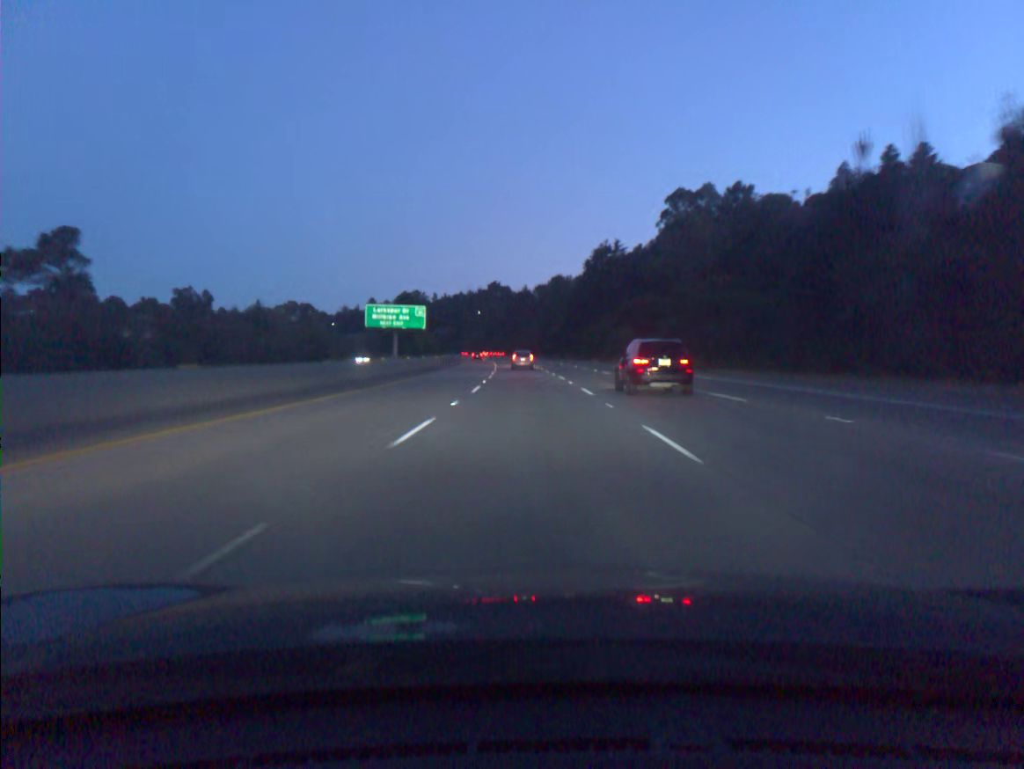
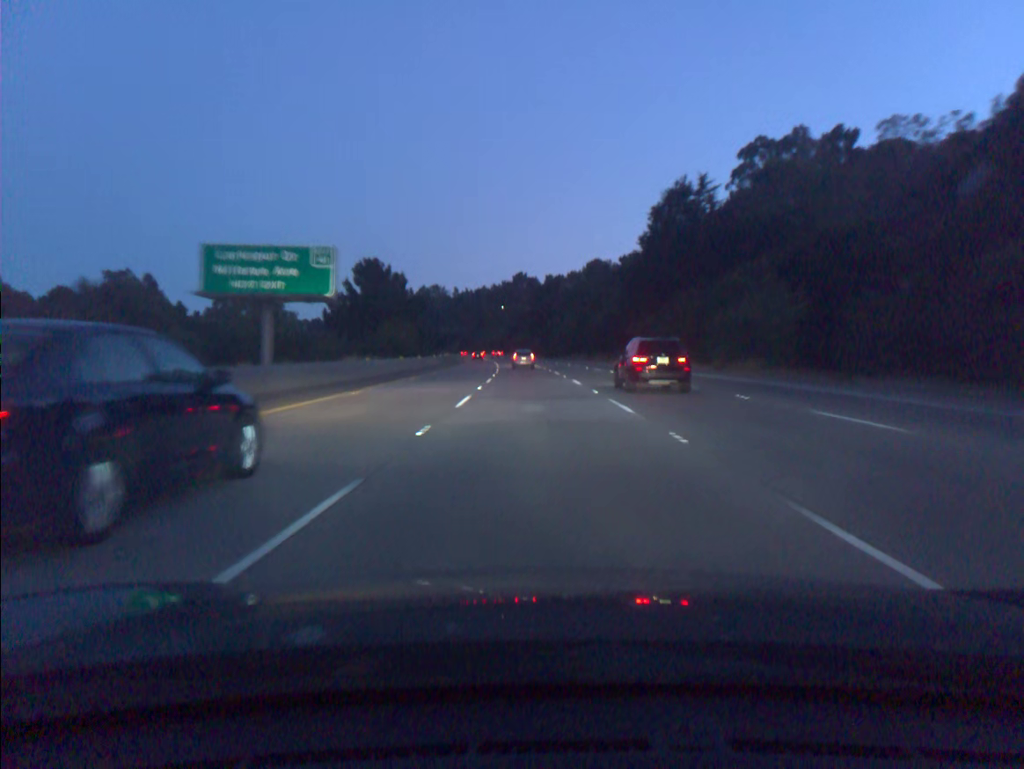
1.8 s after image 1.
(-1.0, +51.0) m; -2°
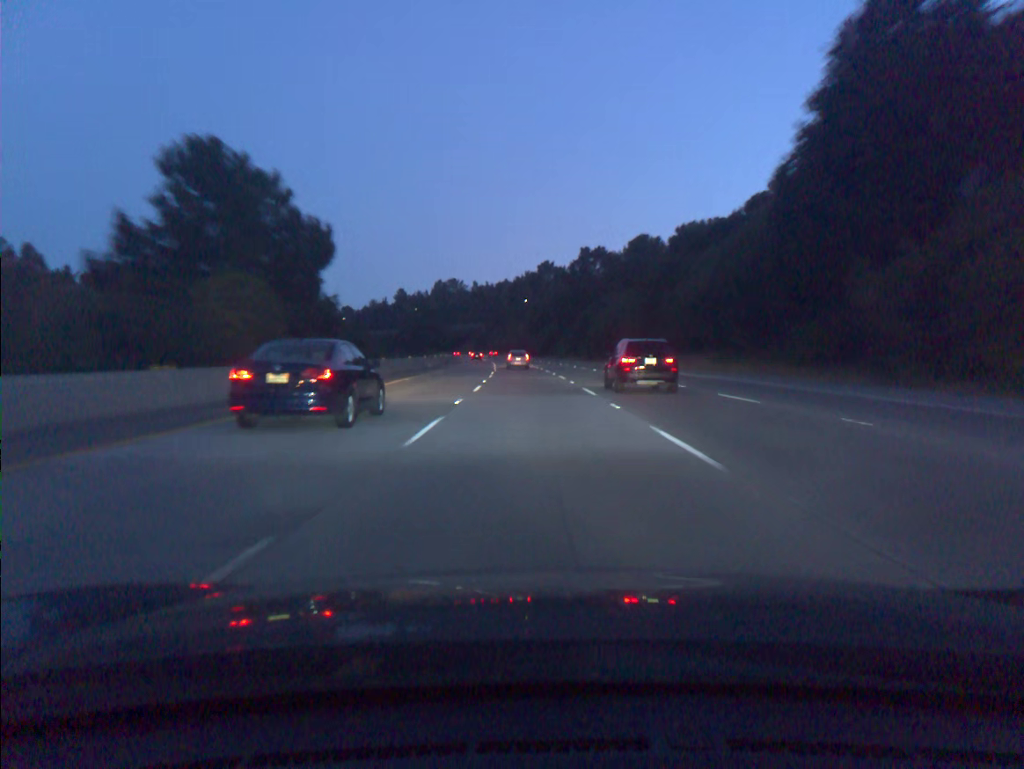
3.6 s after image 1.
(-0.7, +51.2) m; -2°
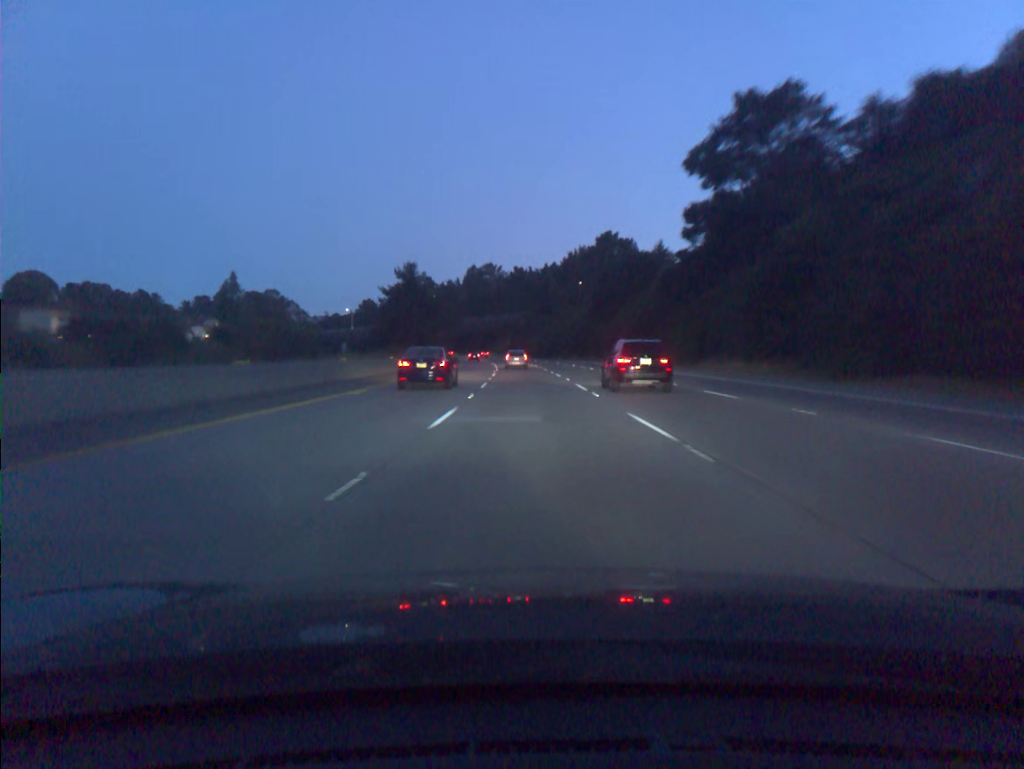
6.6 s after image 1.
(-2.7, +85.1) m; -4°
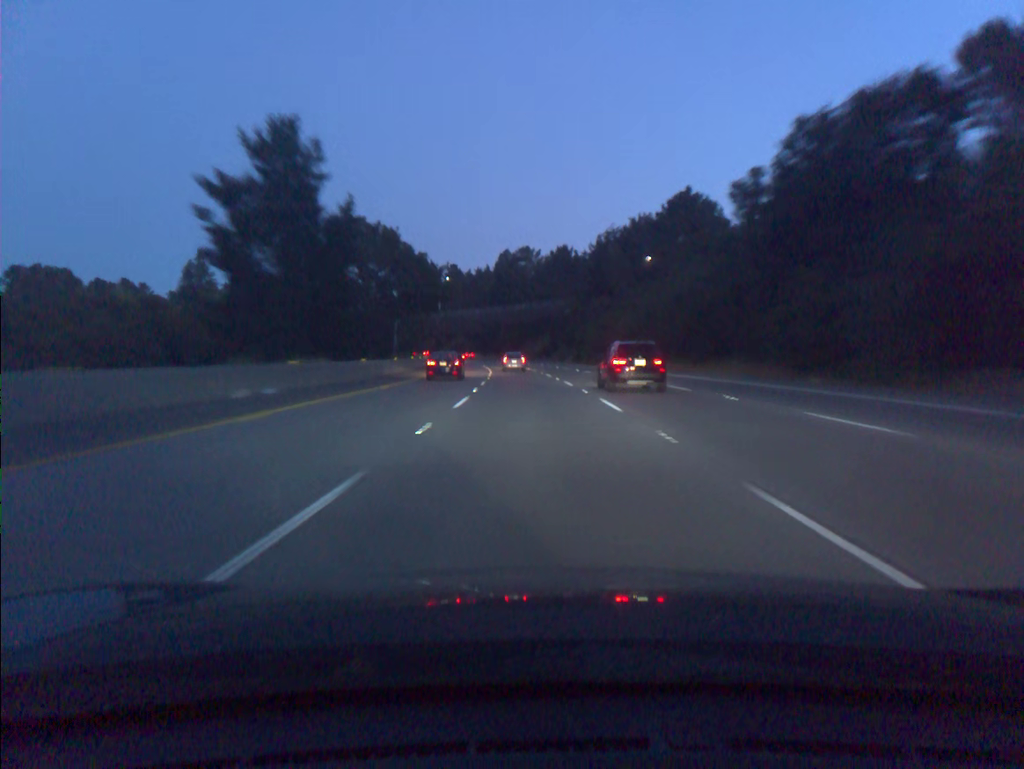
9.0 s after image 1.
(-1.6, +67.6) m; -3°
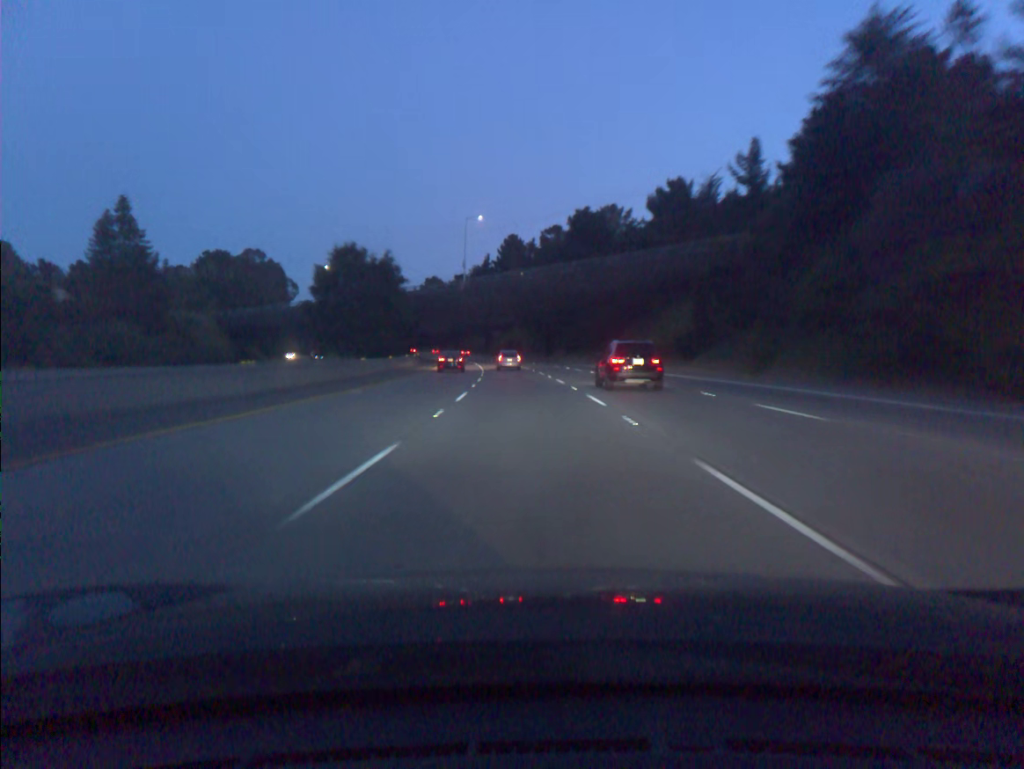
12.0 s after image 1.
(-3.5, +85.1) m; -5°
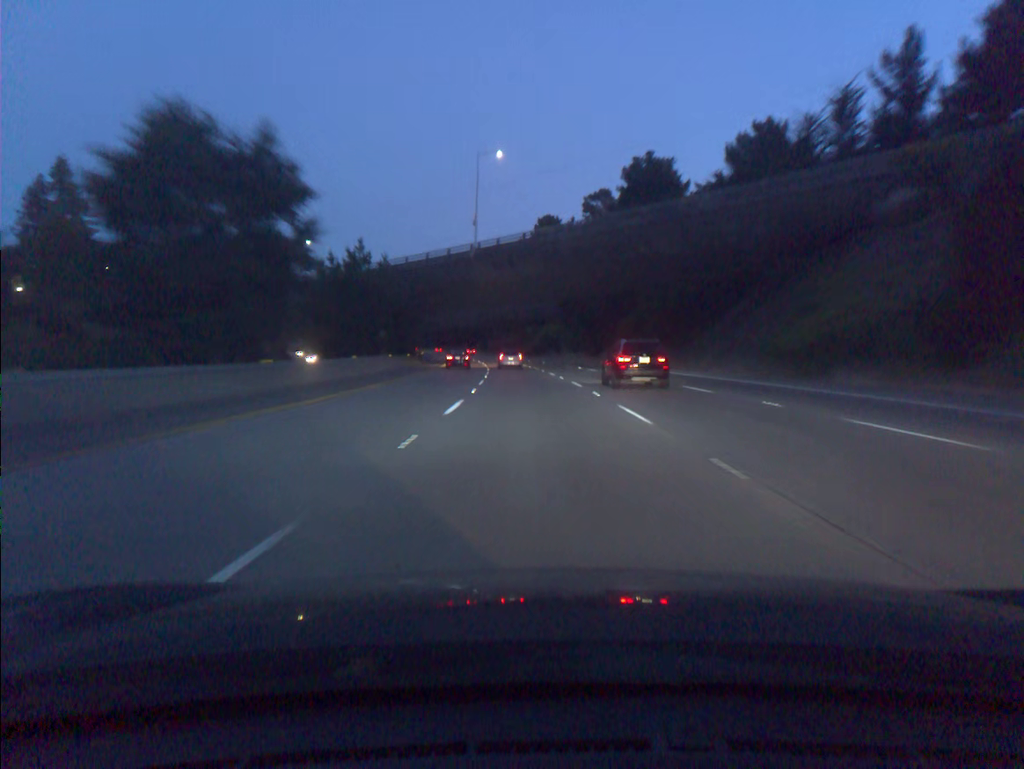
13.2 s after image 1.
(-0.8, +34.0) m; -3°
